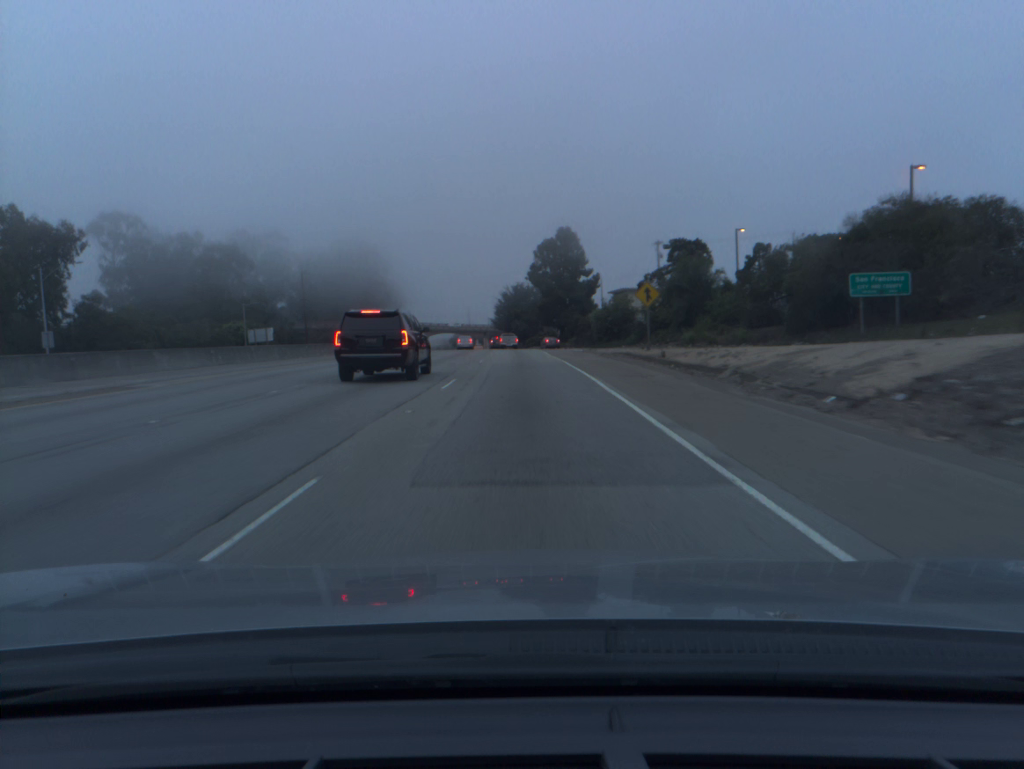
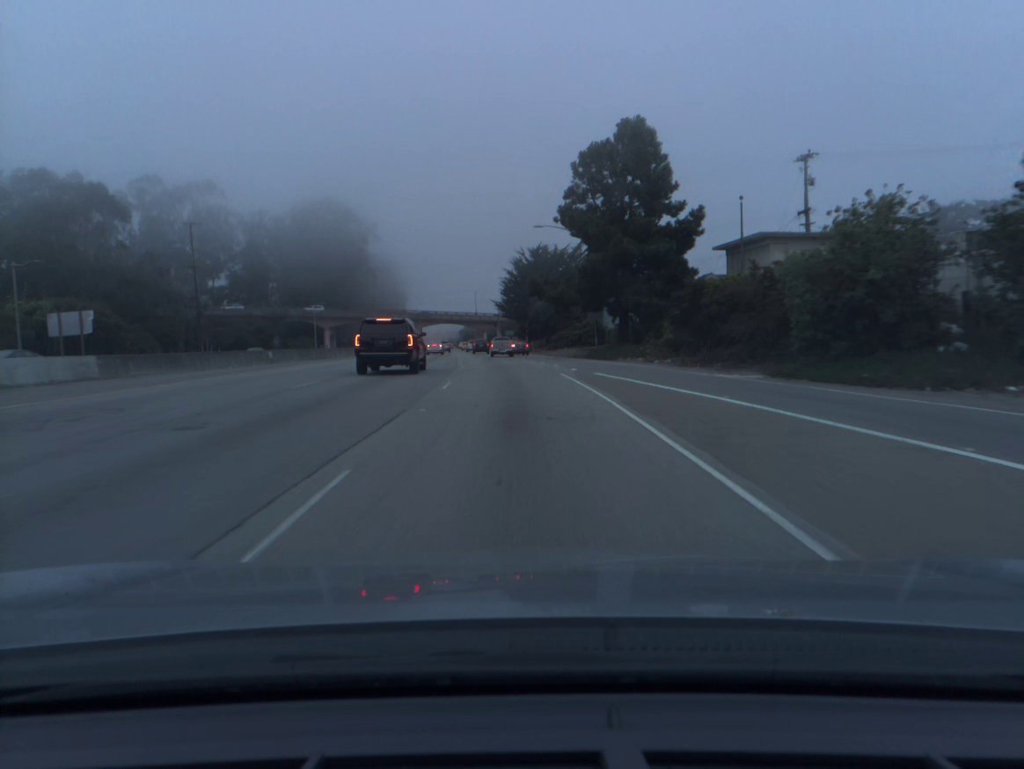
(-0.5, +58.2) m; -1°
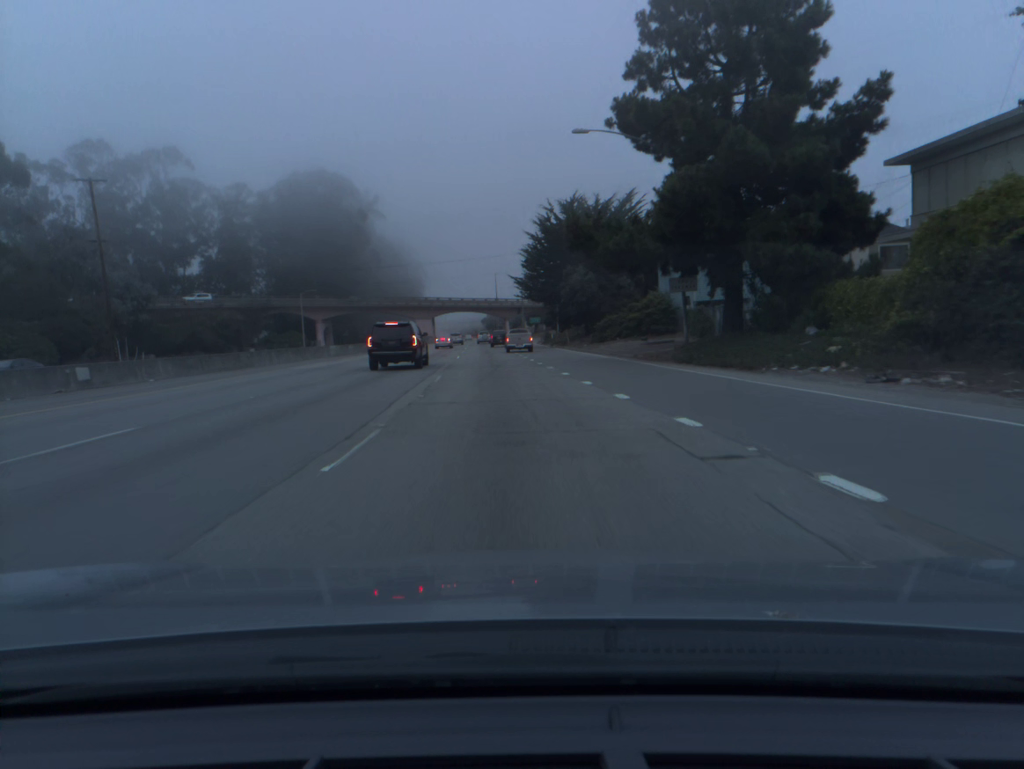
(-0.3, +26.0) m; -2°
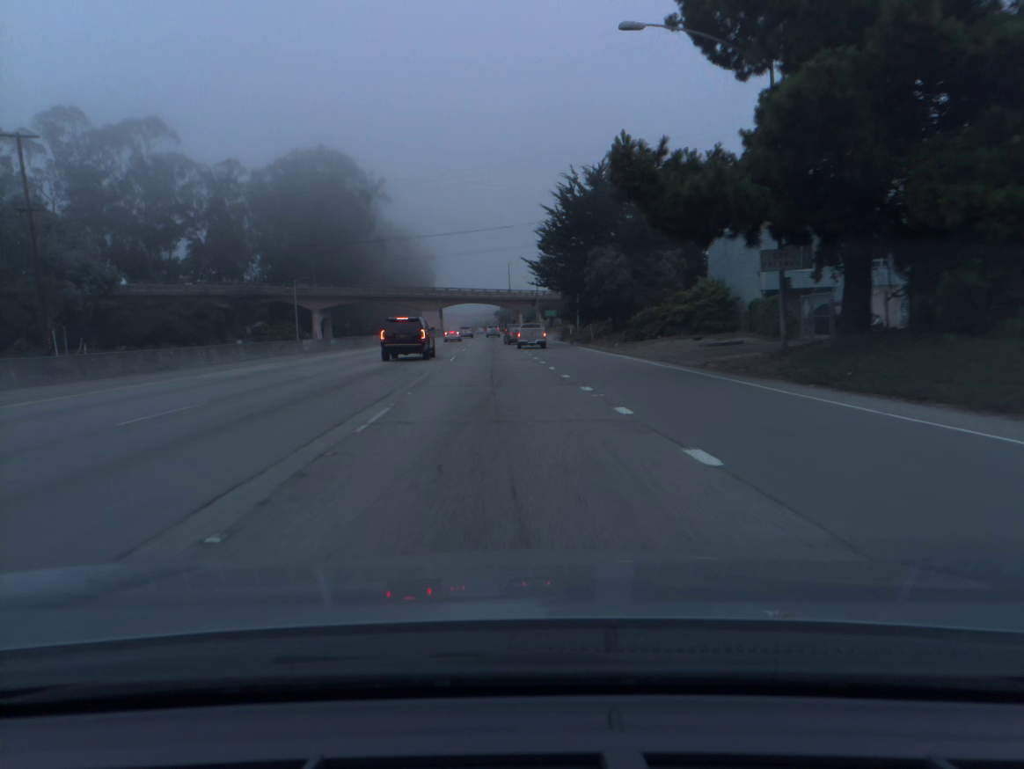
(-0.1, +12.0) m; -1°
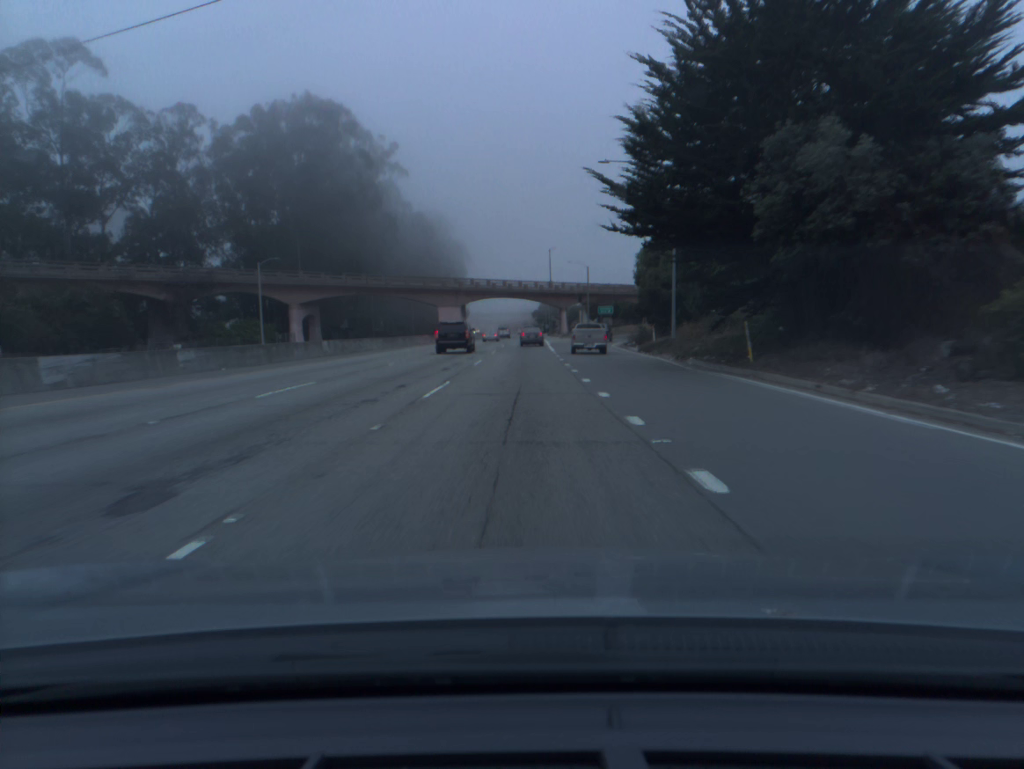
(-1.0, +32.8) m; -3°
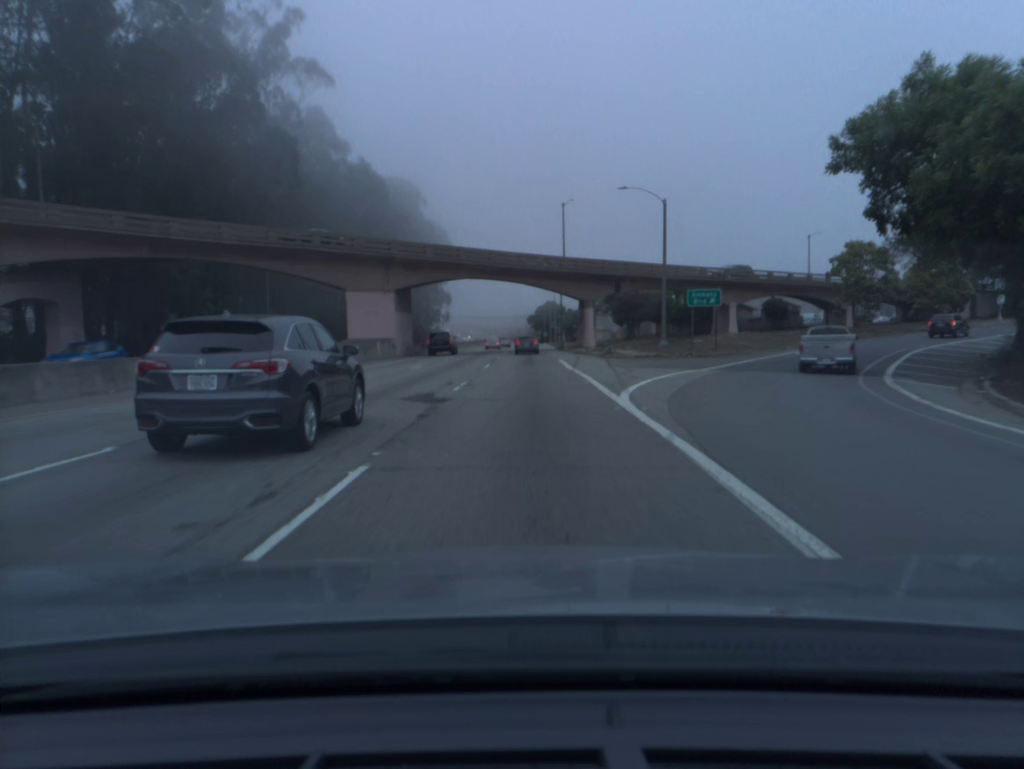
(-0.1, +55.4) m; 0°
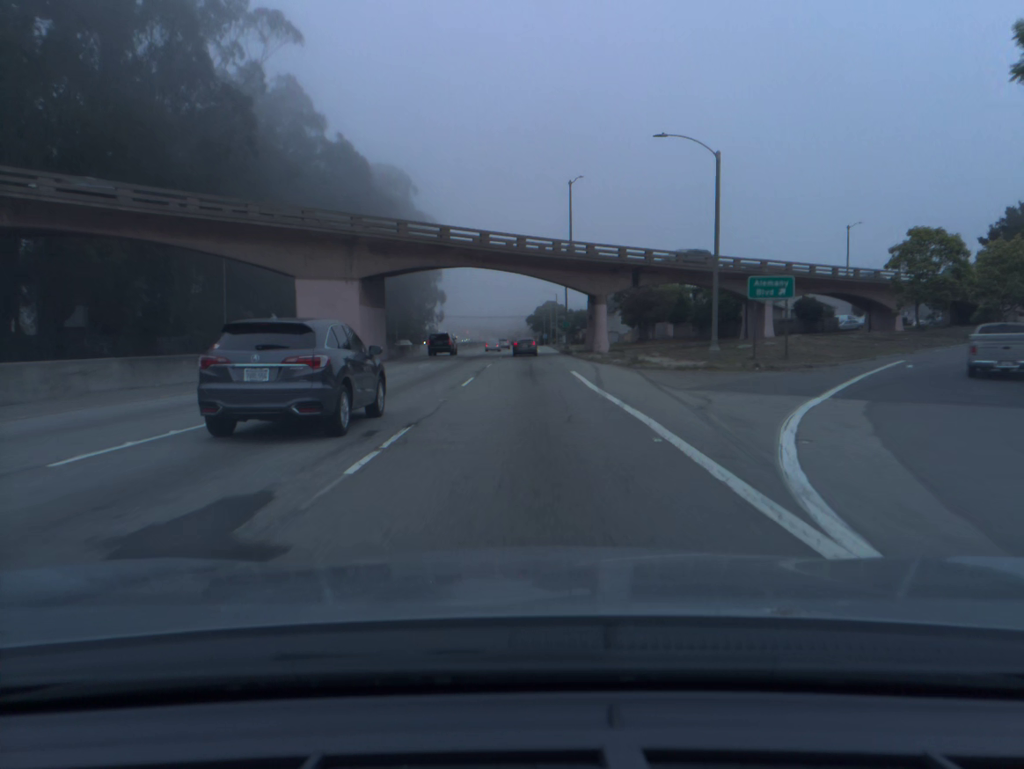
(0.0, +11.7) m; 0°
